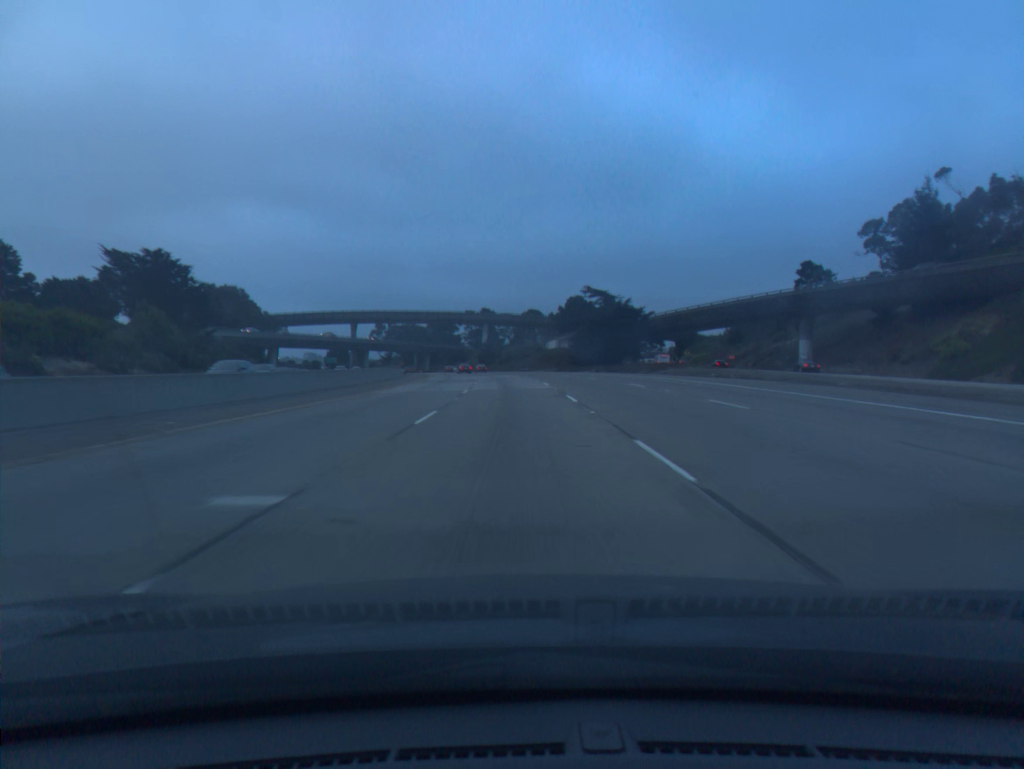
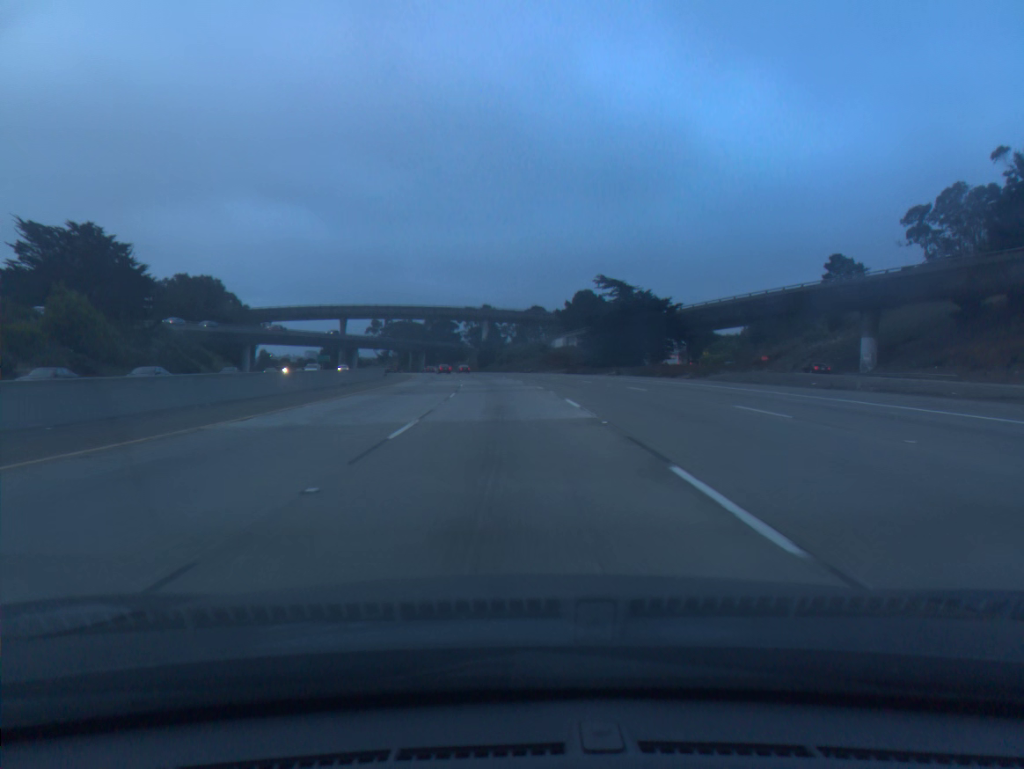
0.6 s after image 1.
(0.0, +17.4) m; 0°
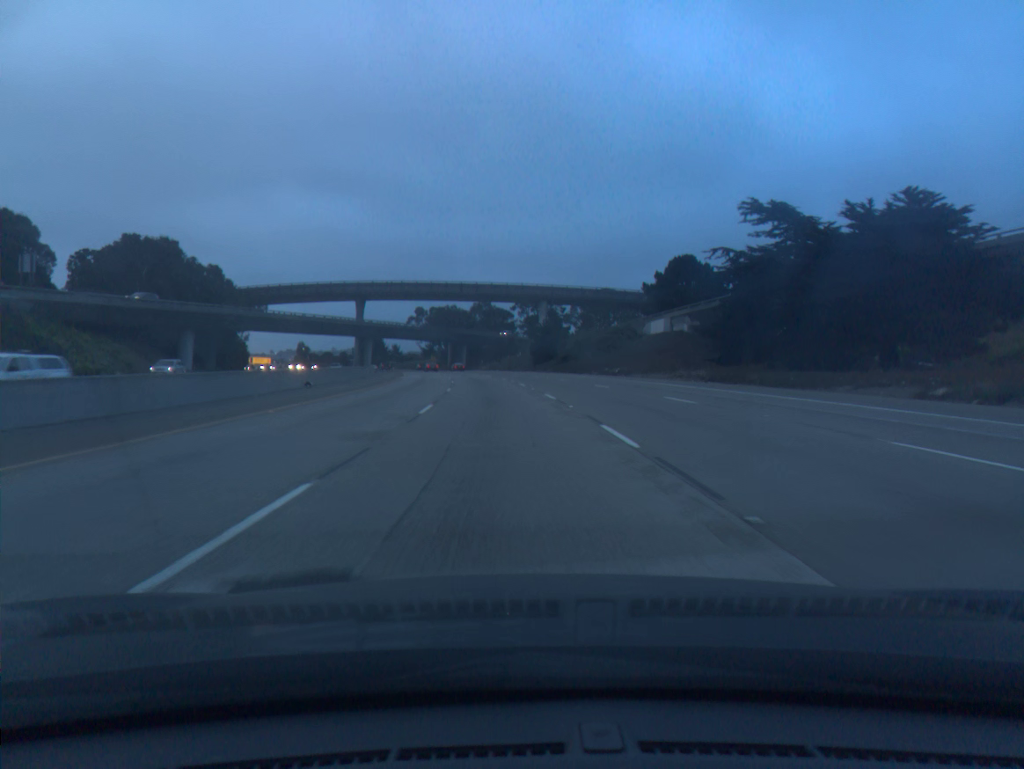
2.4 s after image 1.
(-1.7, +52.2) m; -4°
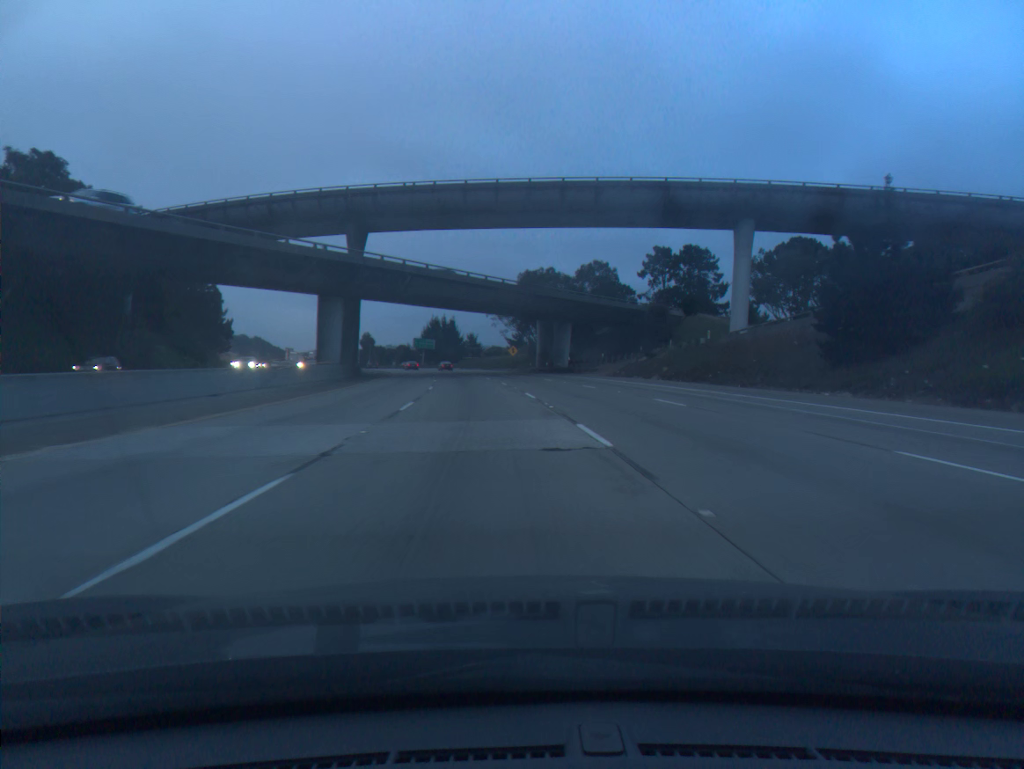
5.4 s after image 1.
(-6.2, +87.2) m; -7°
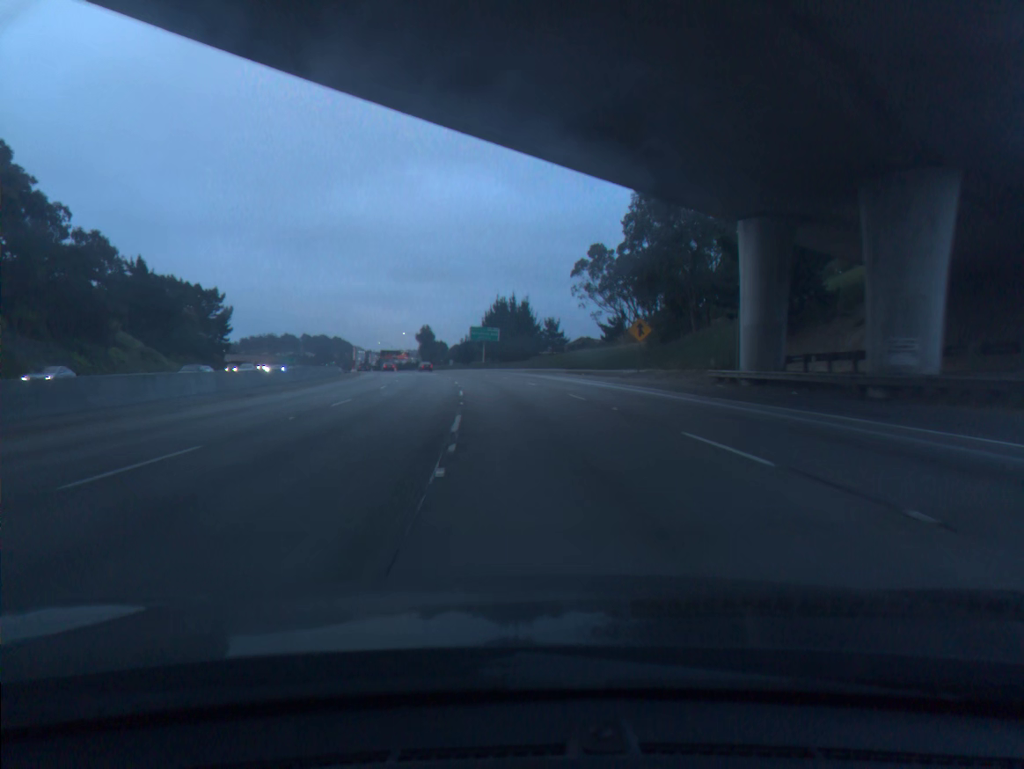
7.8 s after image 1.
(-3.2, +70.1) m; -6°
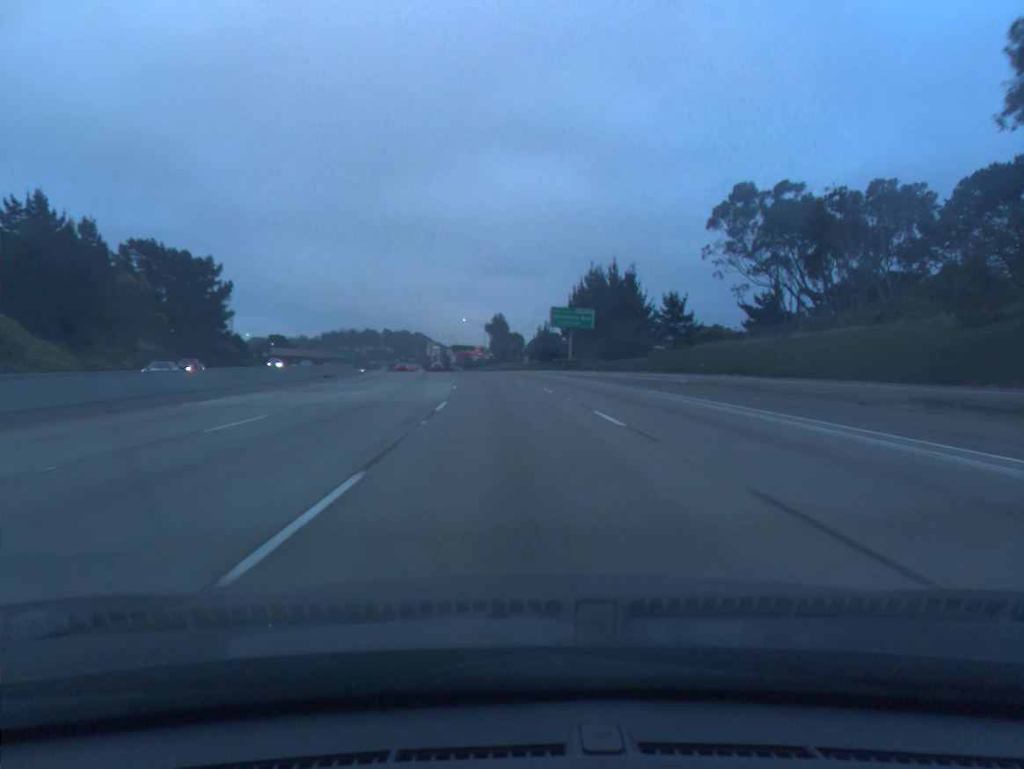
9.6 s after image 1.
(-2.8, +52.7) m; -6°
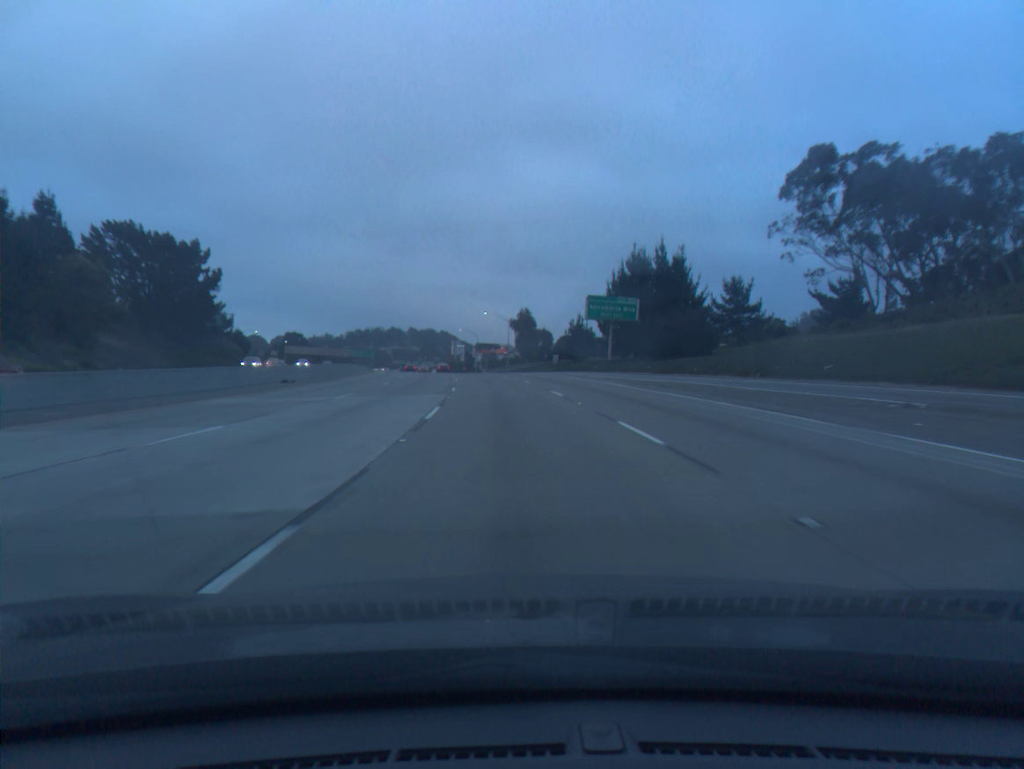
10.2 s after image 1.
(-0.3, +17.6) m; -2°
